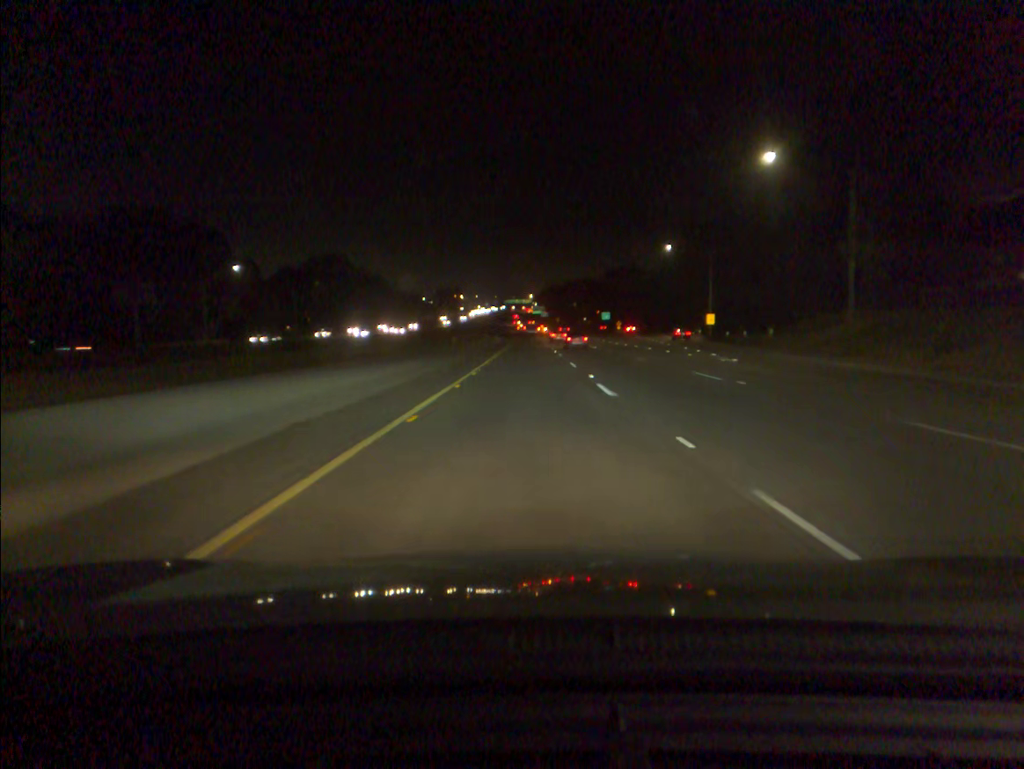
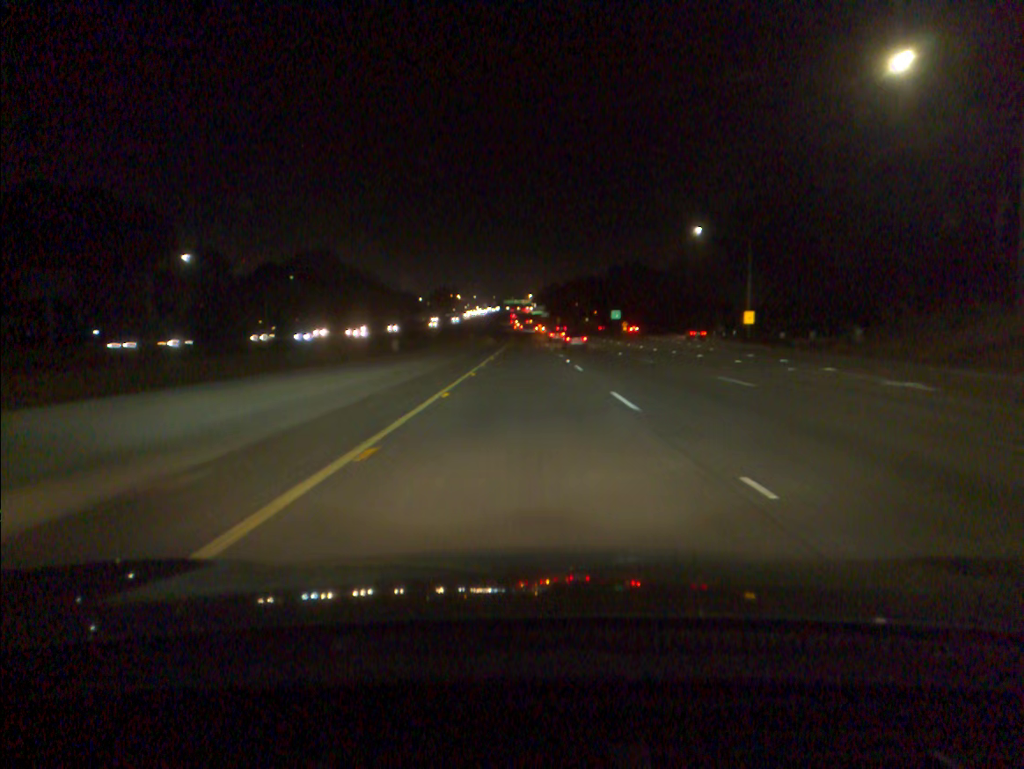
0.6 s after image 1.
(0.0, +17.9) m; 0°
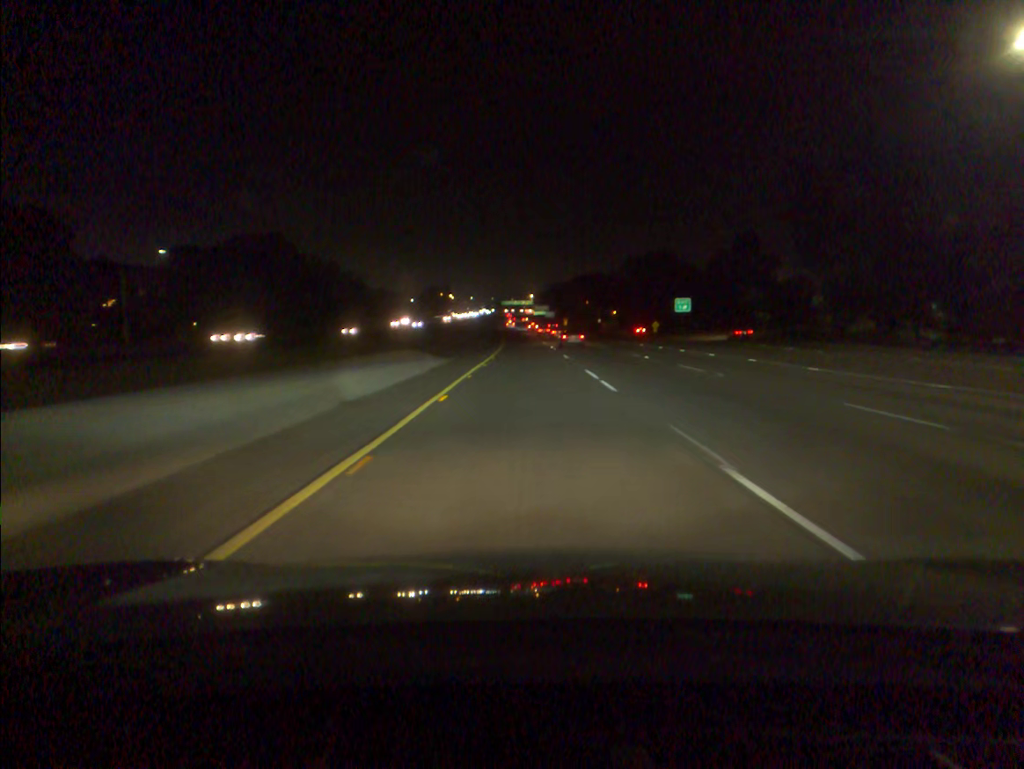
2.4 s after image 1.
(0.0, +54.4) m; 0°
